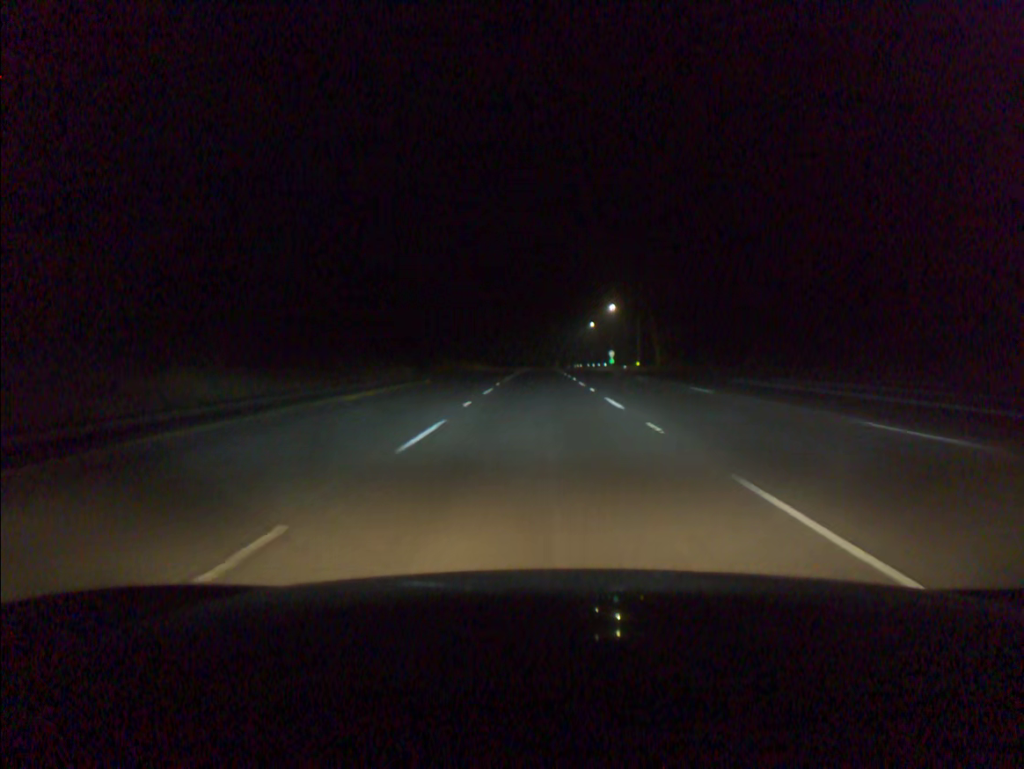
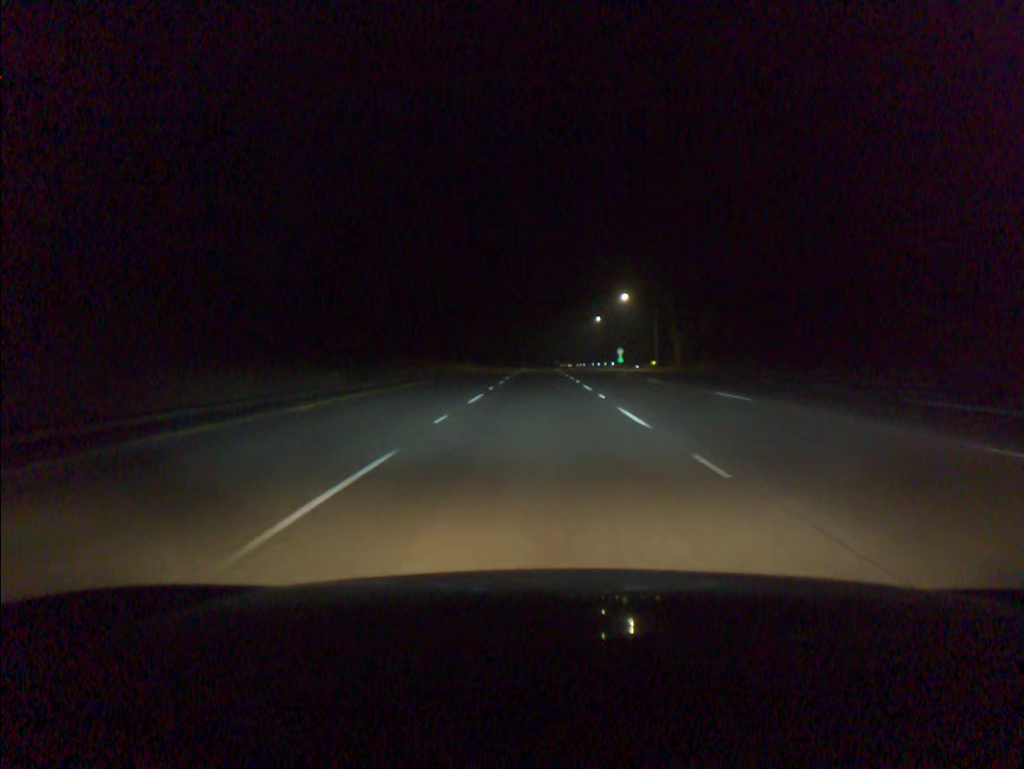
(0.0, +19.2) m; 0°
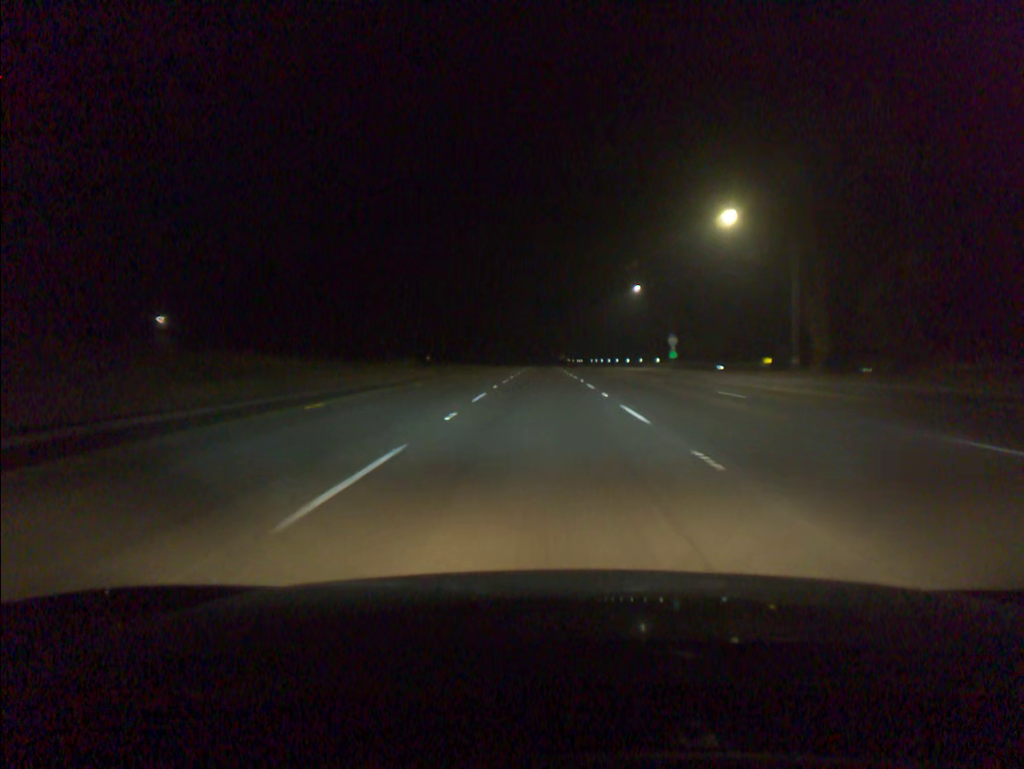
(-0.1, +57.7) m; 0°
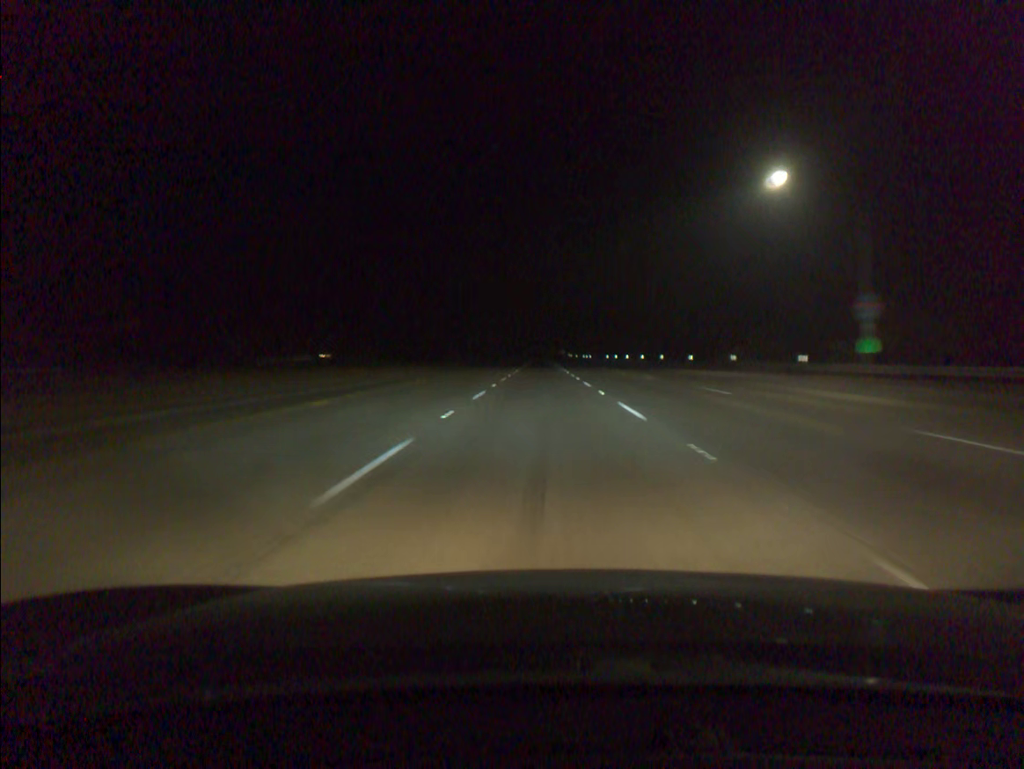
(0.0, +57.8) m; 0°
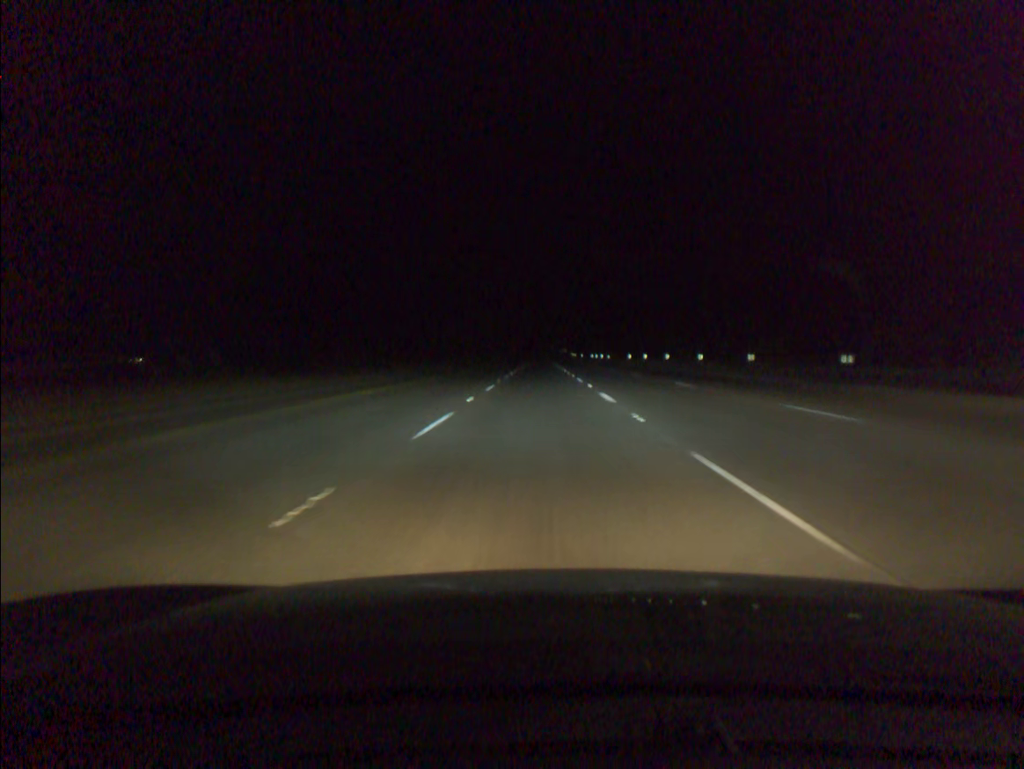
(+0.1, +38.6) m; 0°
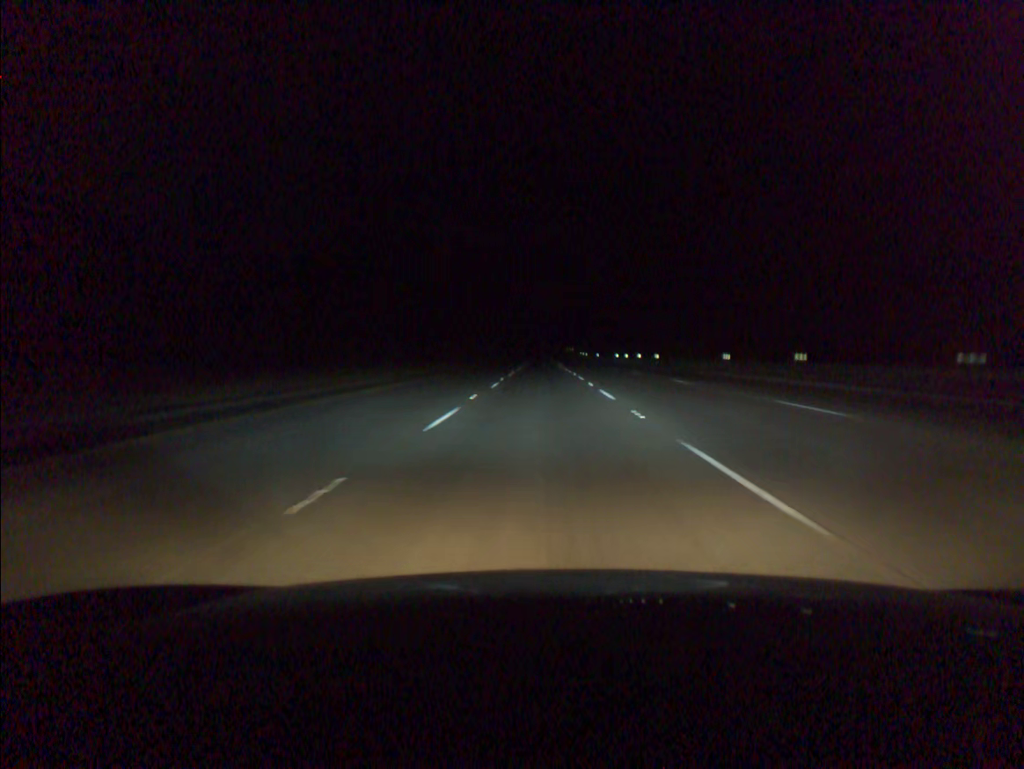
(-0.1, +57.9) m; 0°
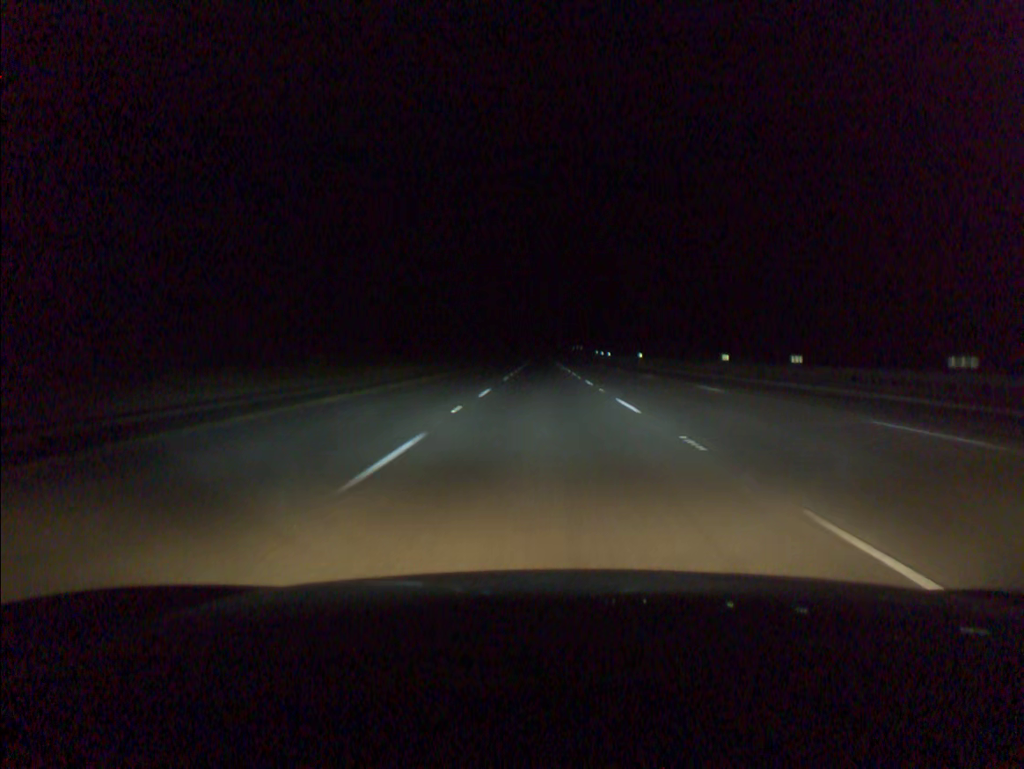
(-0.1, +77.3) m; 0°
